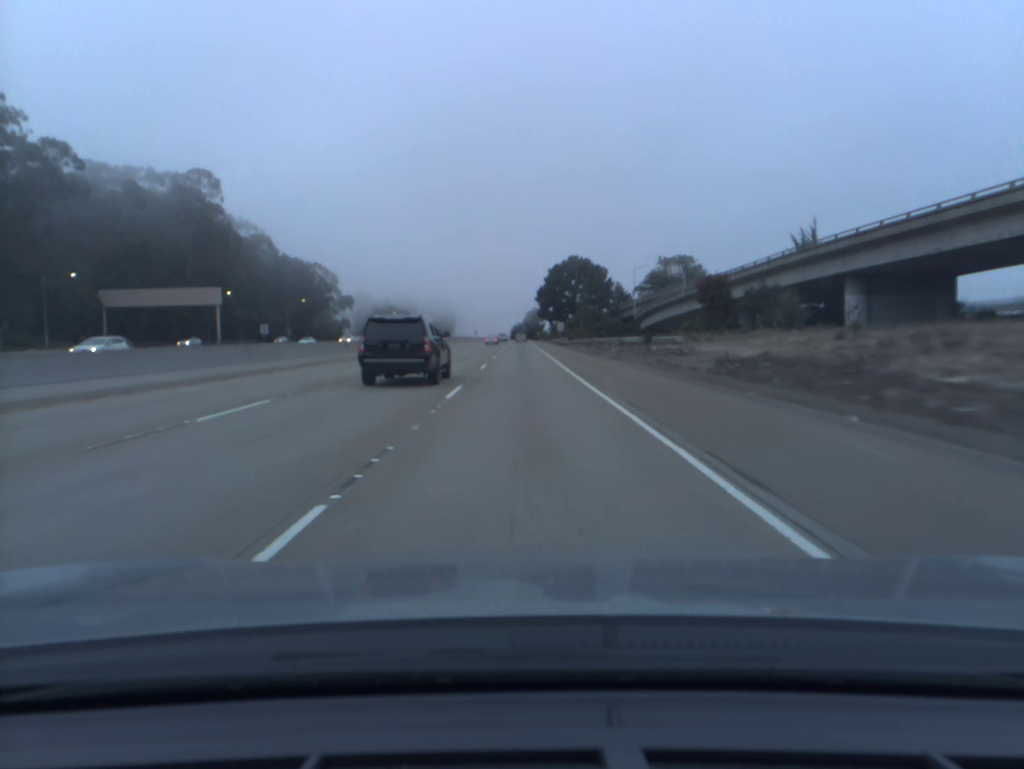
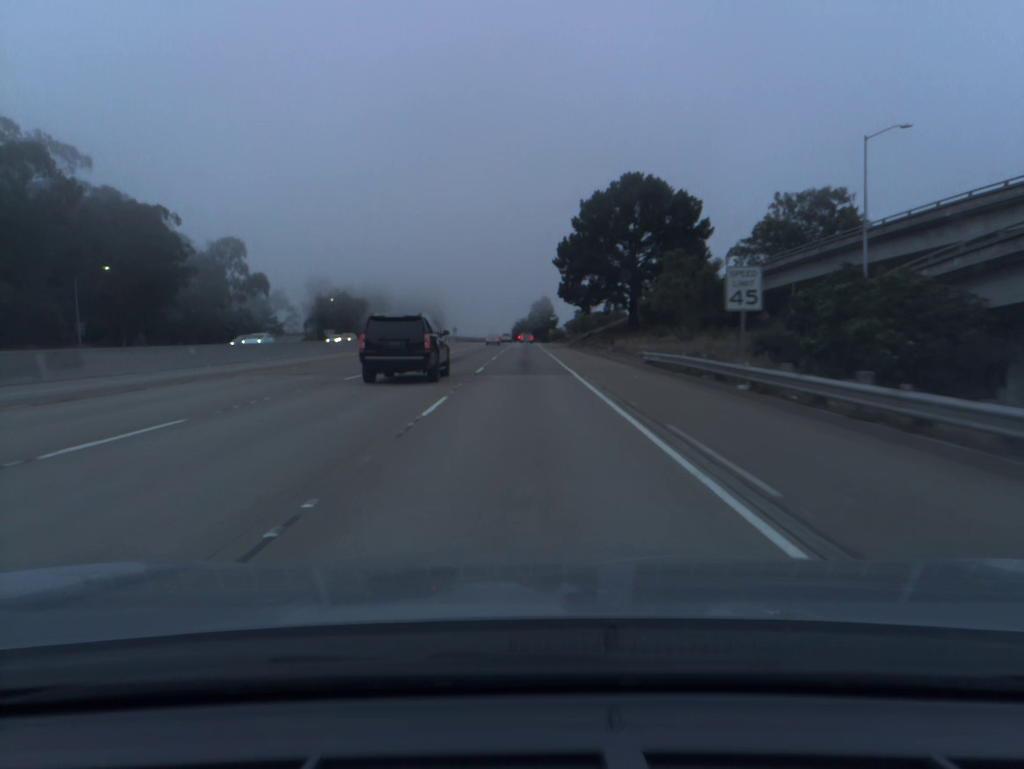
(-0.1, +90.6) m; 0°
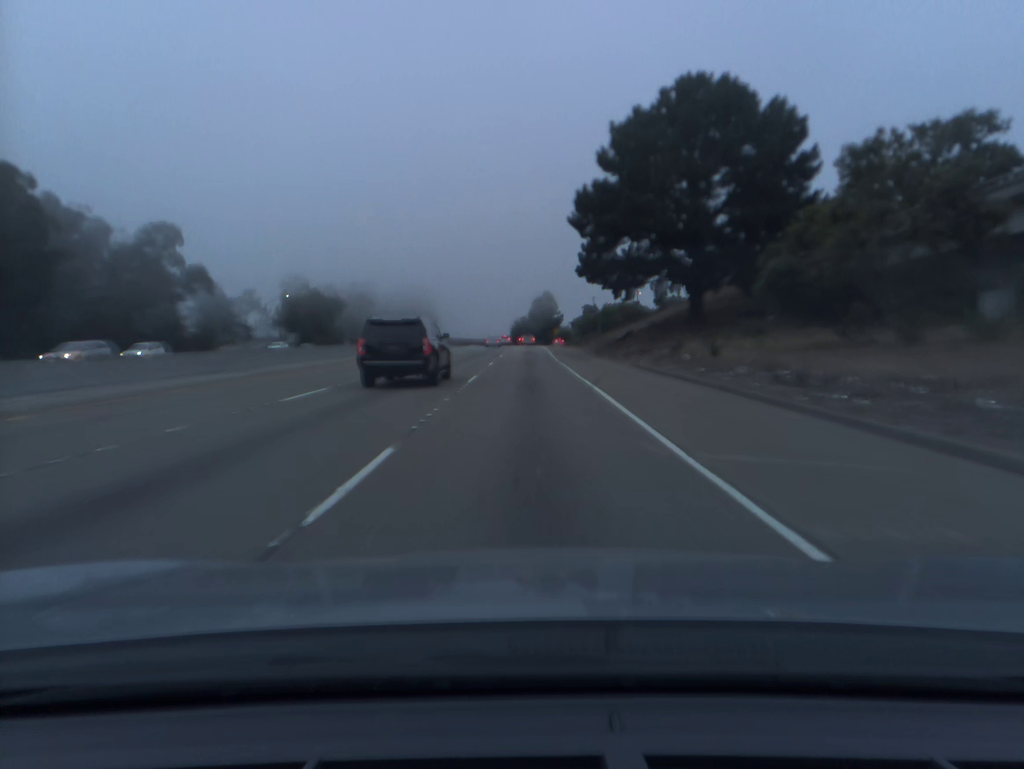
(0.0, +36.1) m; 0°
